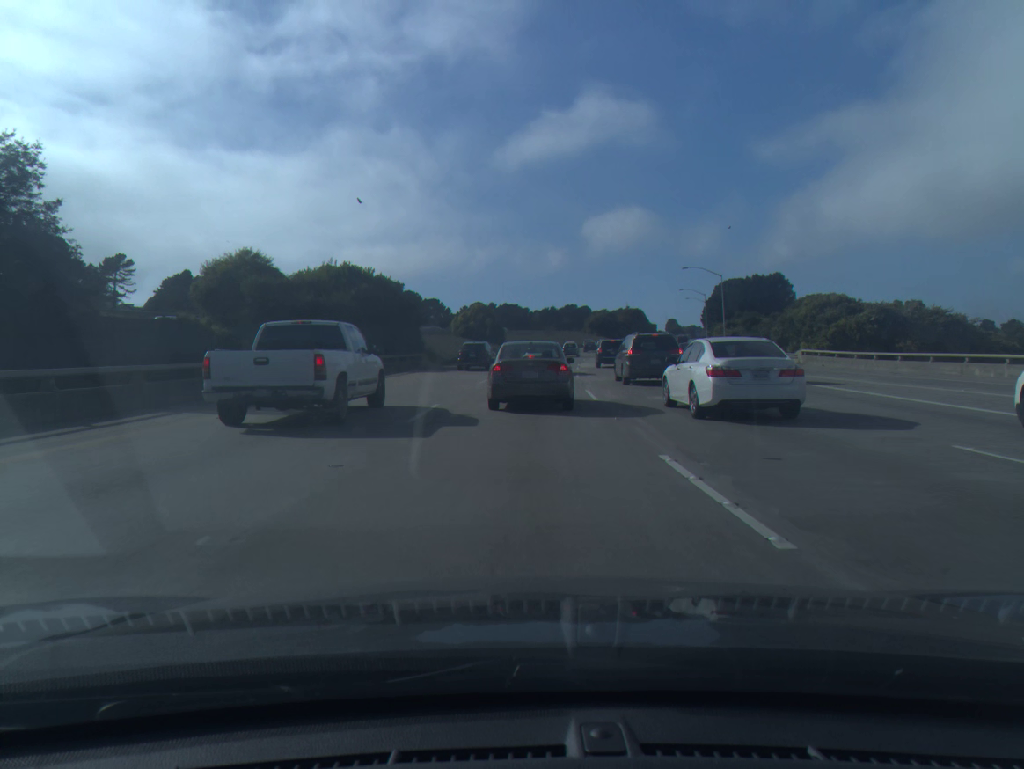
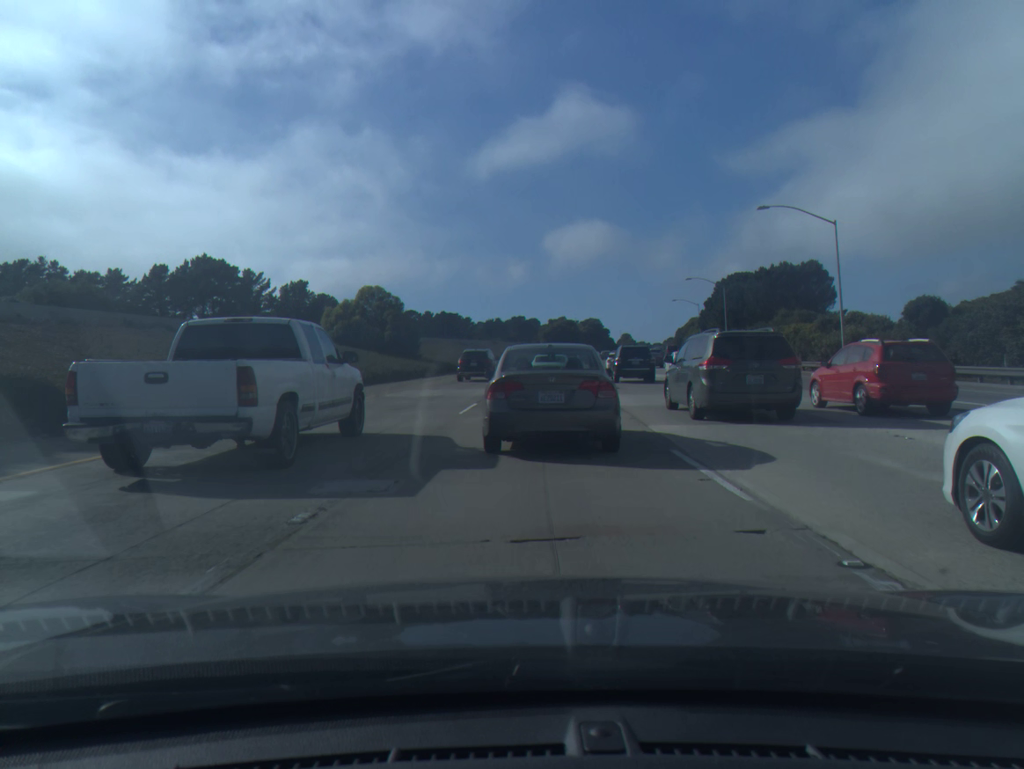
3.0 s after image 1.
(+1.5, +46.8) m; +4°
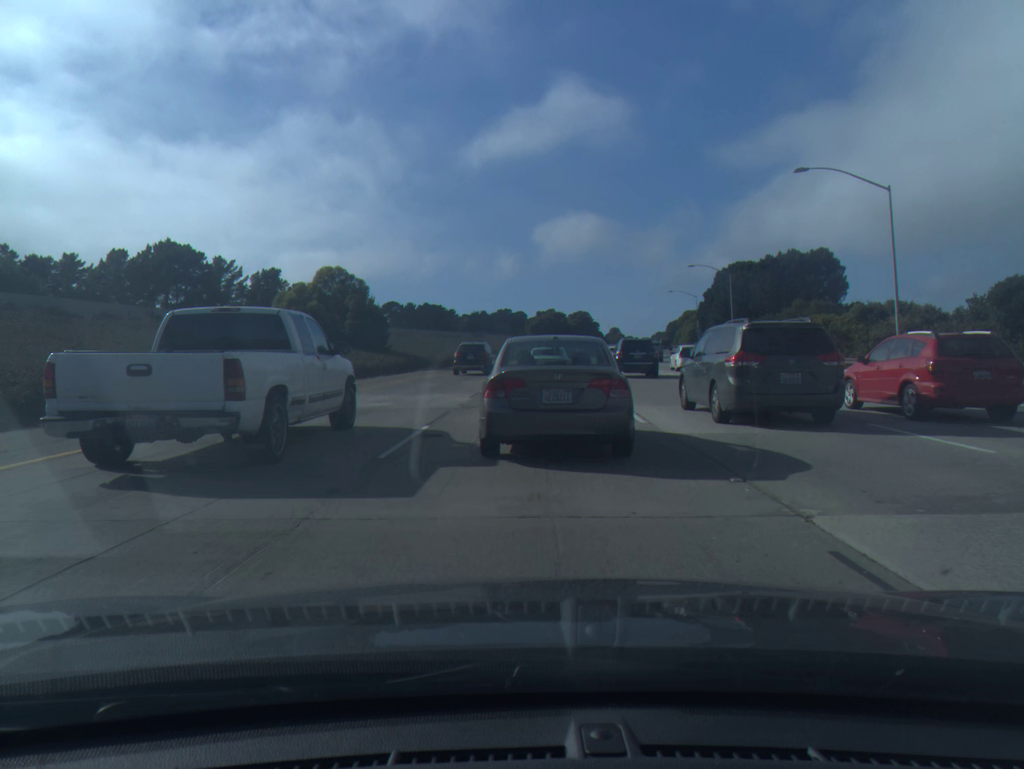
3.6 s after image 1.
(+0.1, +8.4) m; +1°
